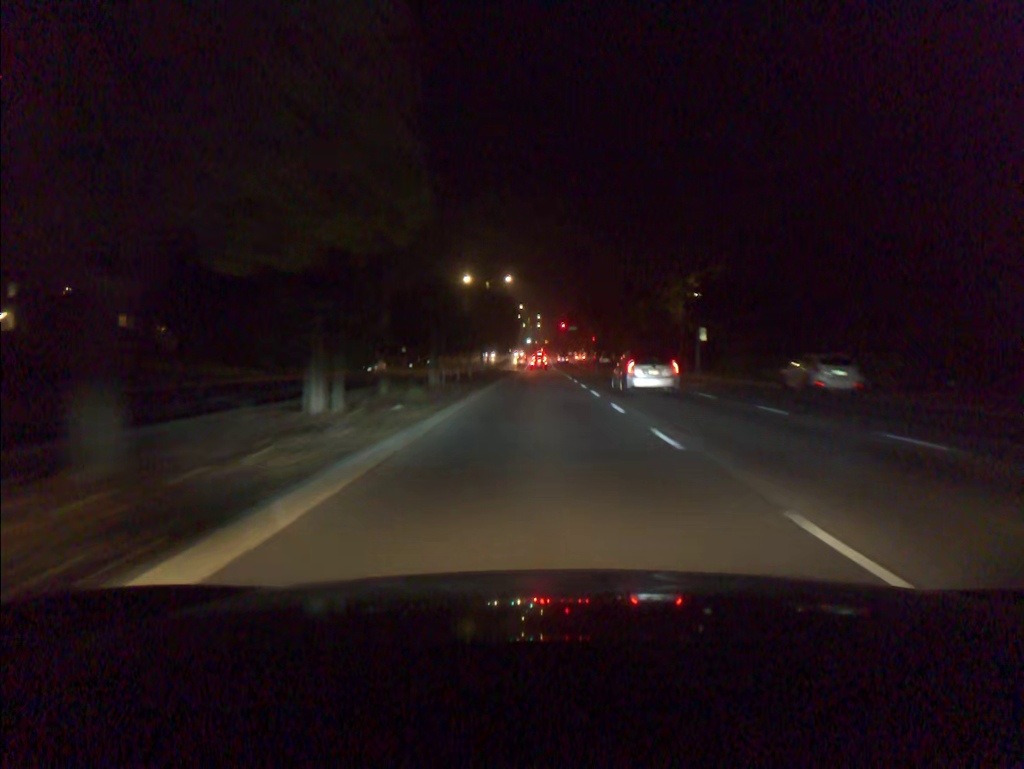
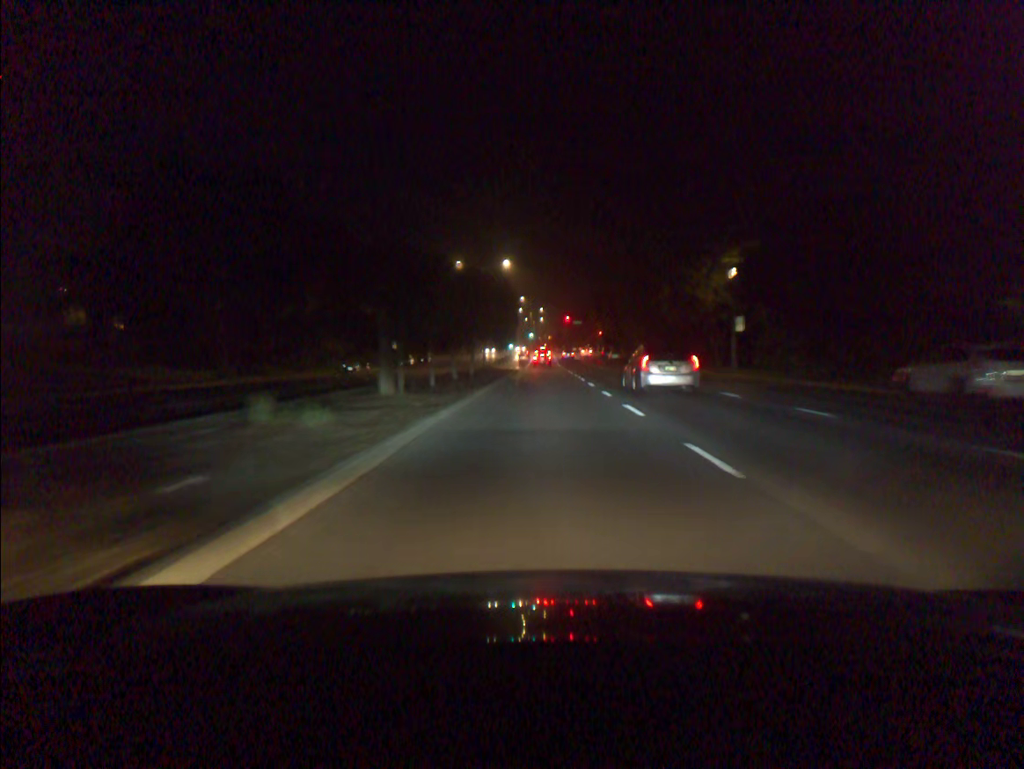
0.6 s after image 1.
(0.0, +10.0) m; 0°
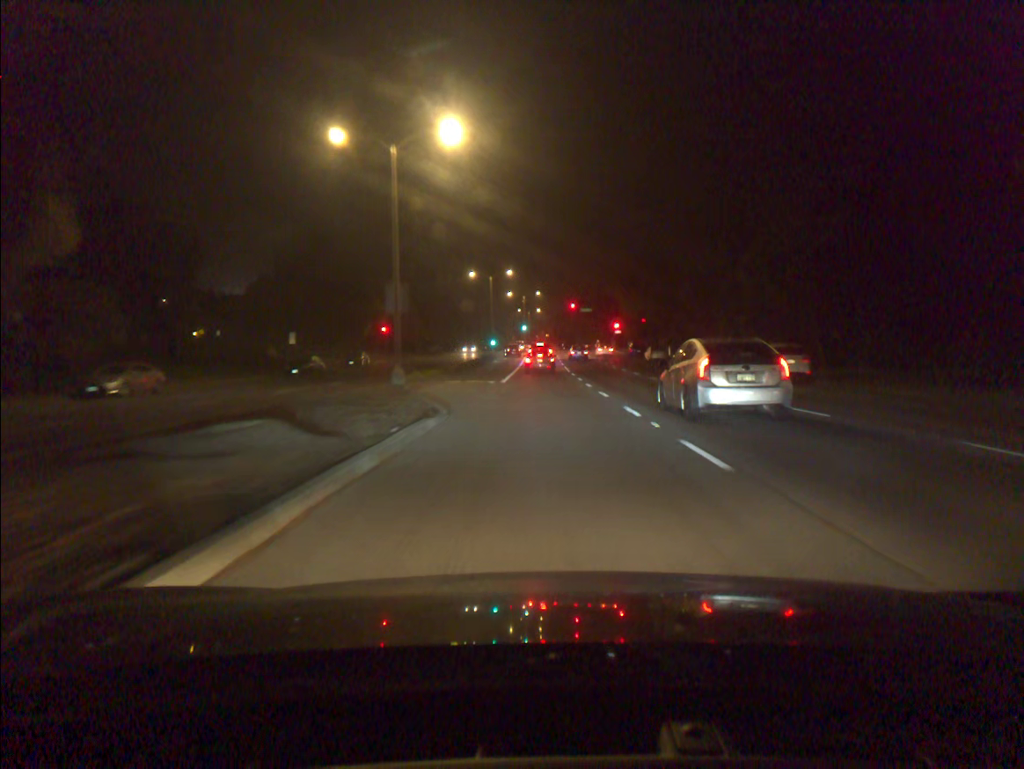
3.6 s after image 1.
(+0.1, +42.7) m; 0°
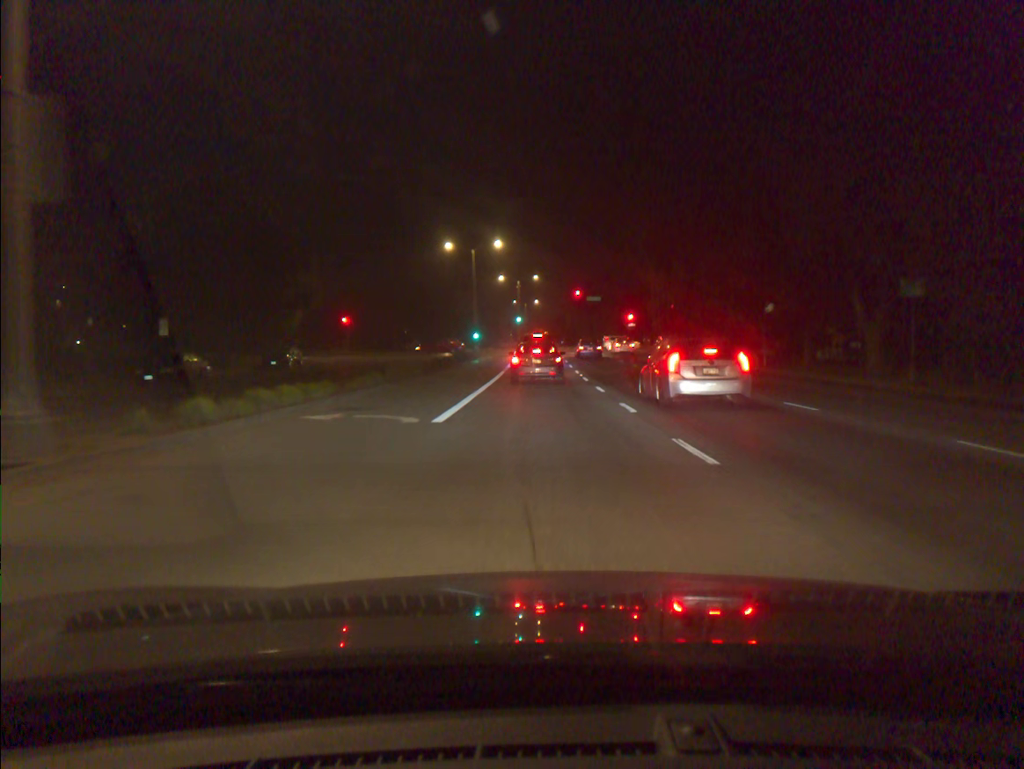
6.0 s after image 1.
(0.0, +22.0) m; 0°
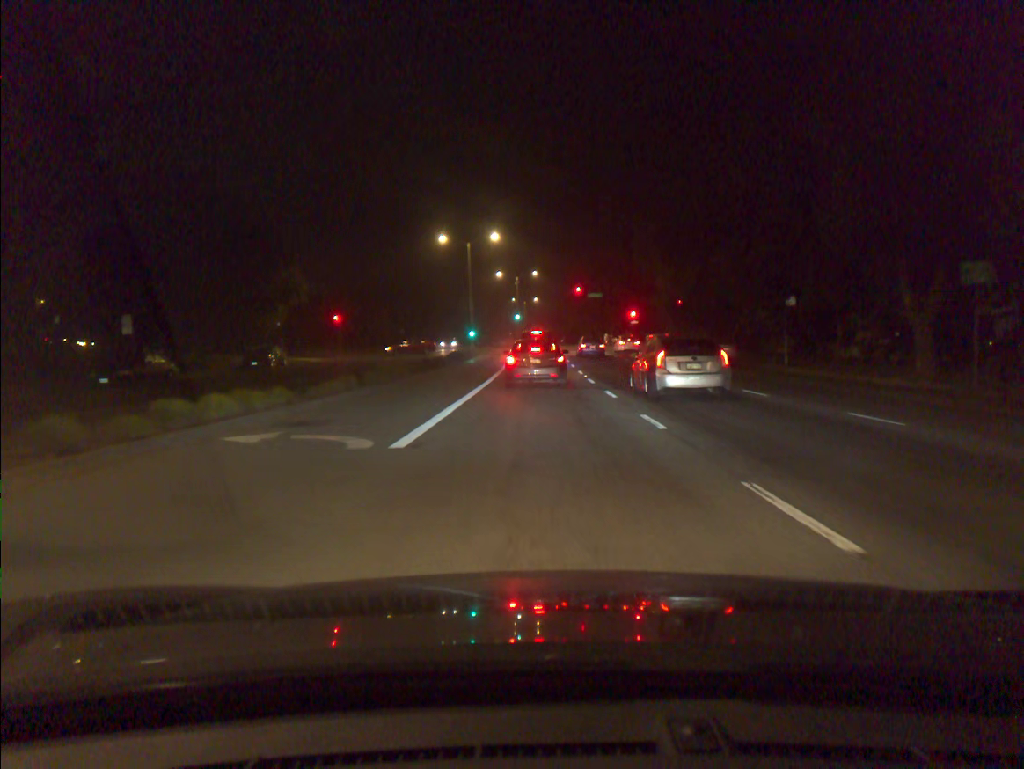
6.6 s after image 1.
(0.0, +3.8) m; 0°
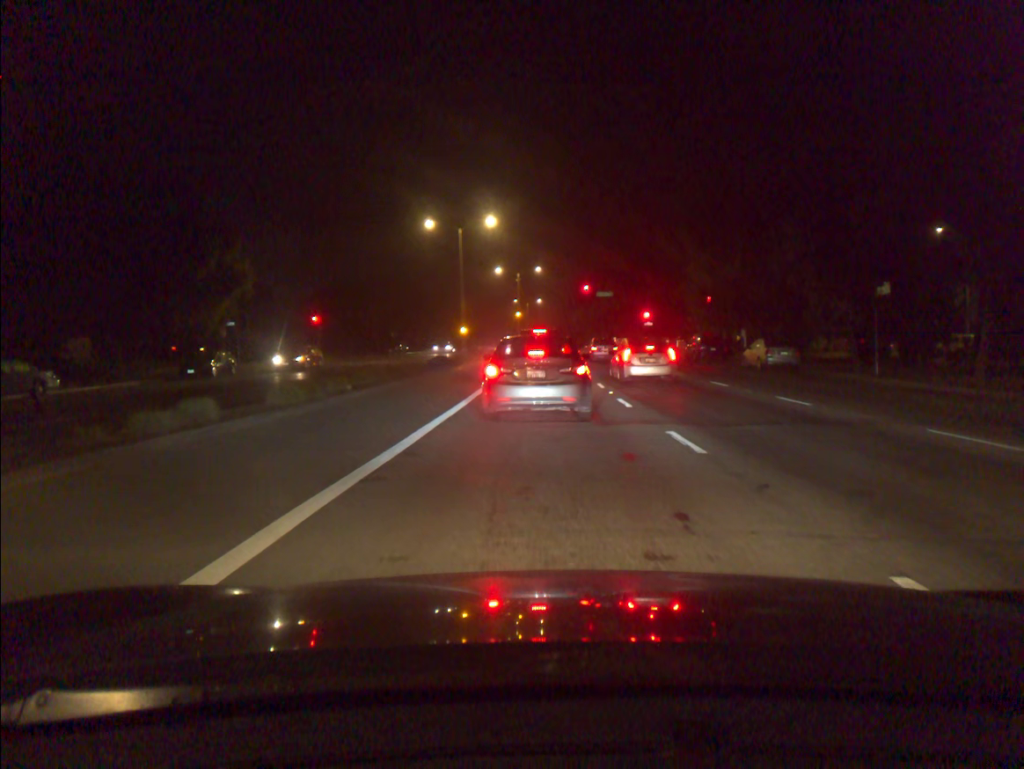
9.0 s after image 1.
(0.0, +10.1) m; 0°
